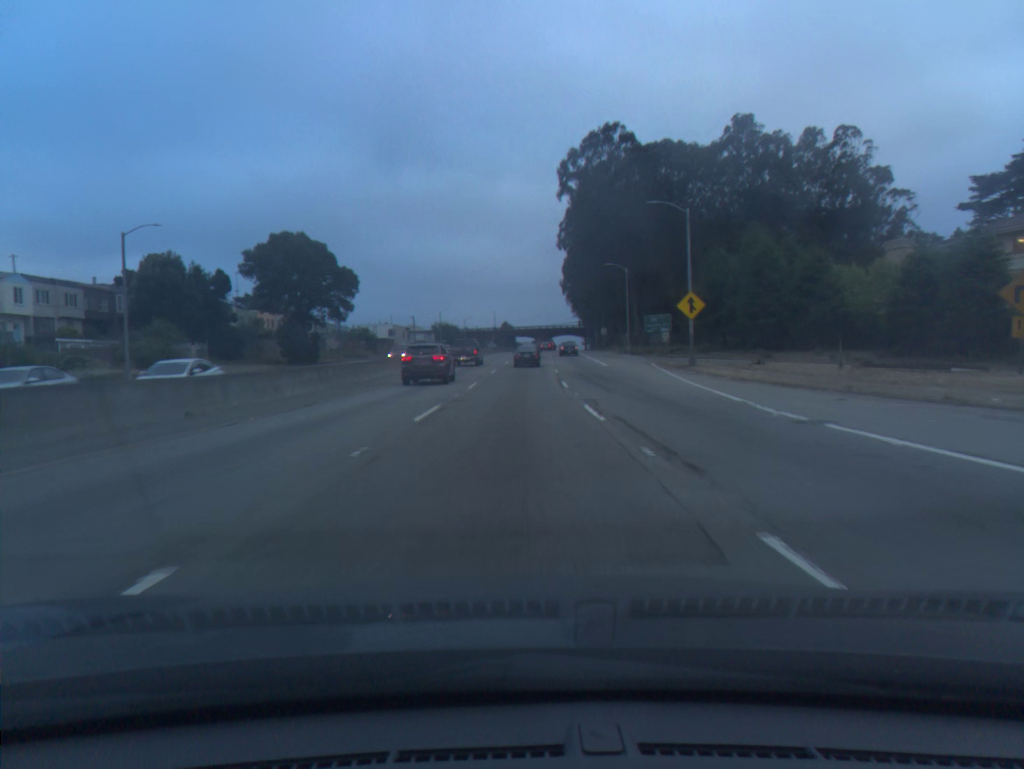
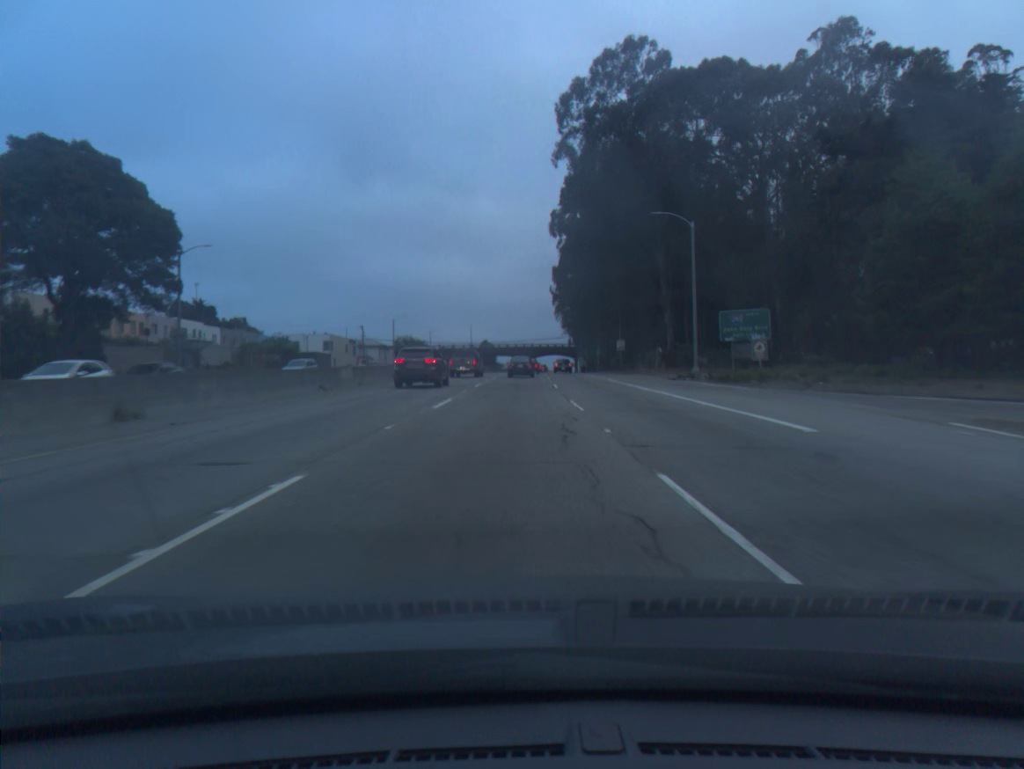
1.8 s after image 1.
(+0.6, +40.1) m; +1°
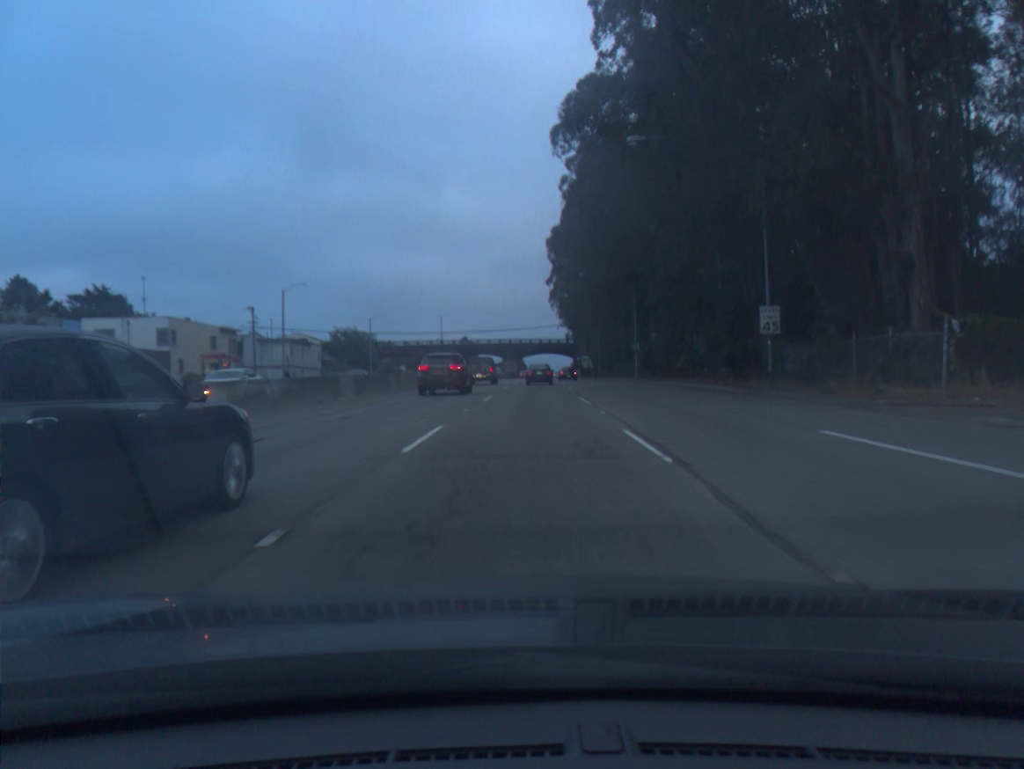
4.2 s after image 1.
(+0.3, +52.9) m; +1°
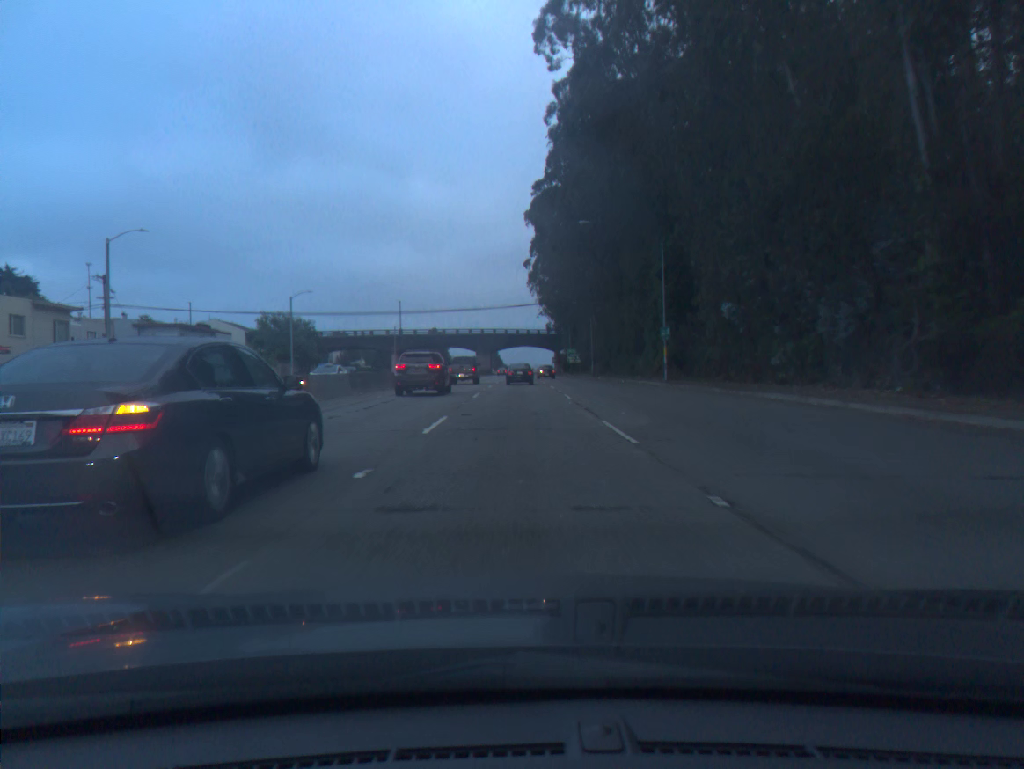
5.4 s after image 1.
(+0.5, +26.4) m; +2°
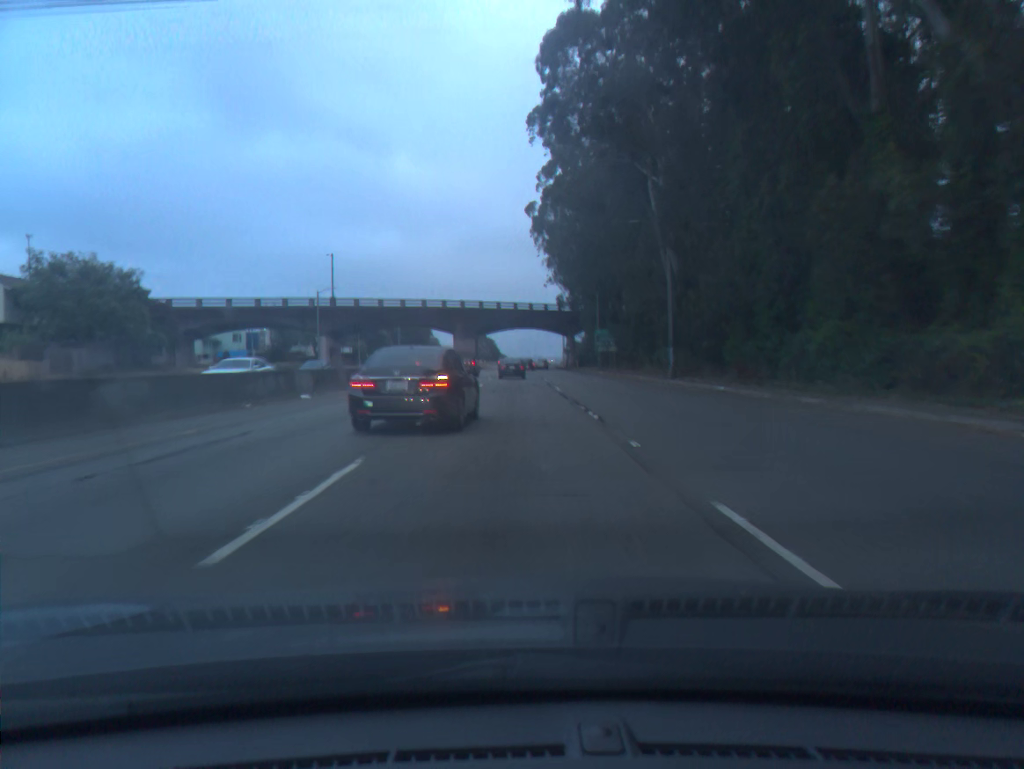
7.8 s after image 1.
(+0.2, +52.8) m; 0°
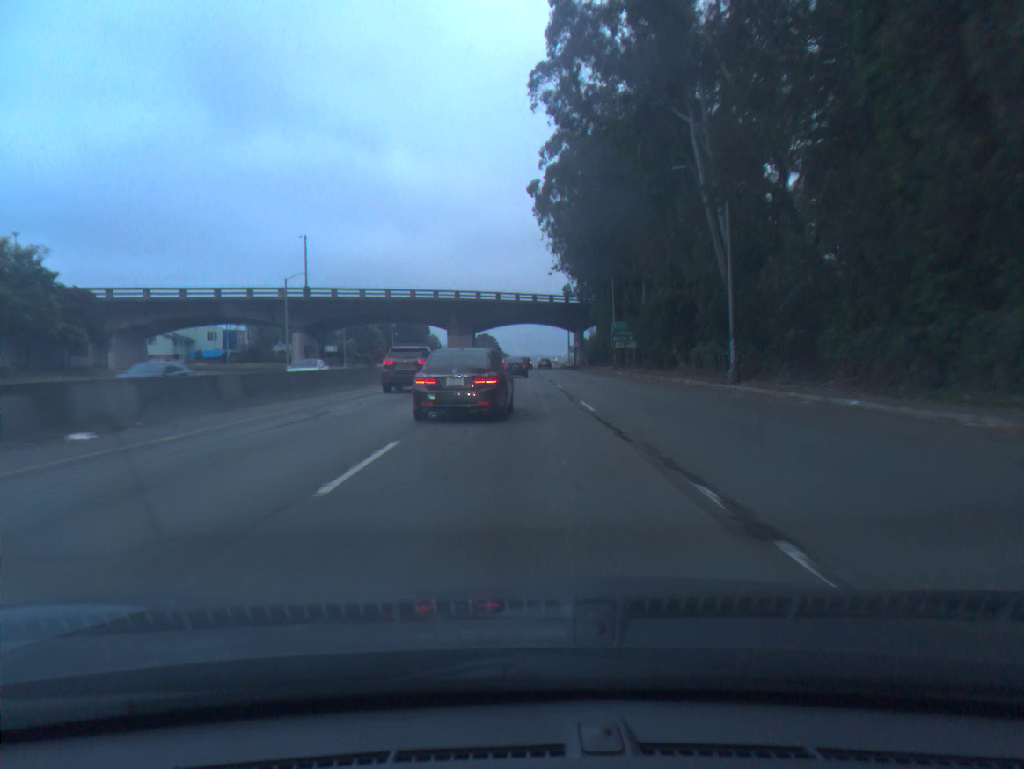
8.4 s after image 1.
(0.0, +13.2) m; 0°
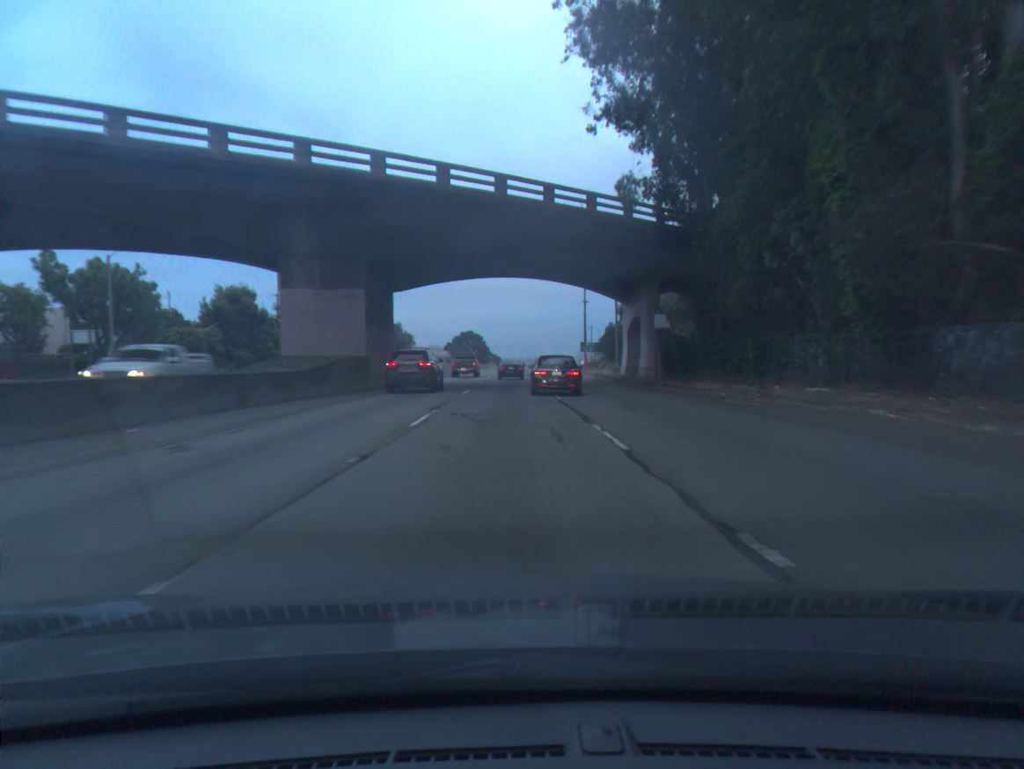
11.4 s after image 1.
(+0.3, +66.2) m; +1°
